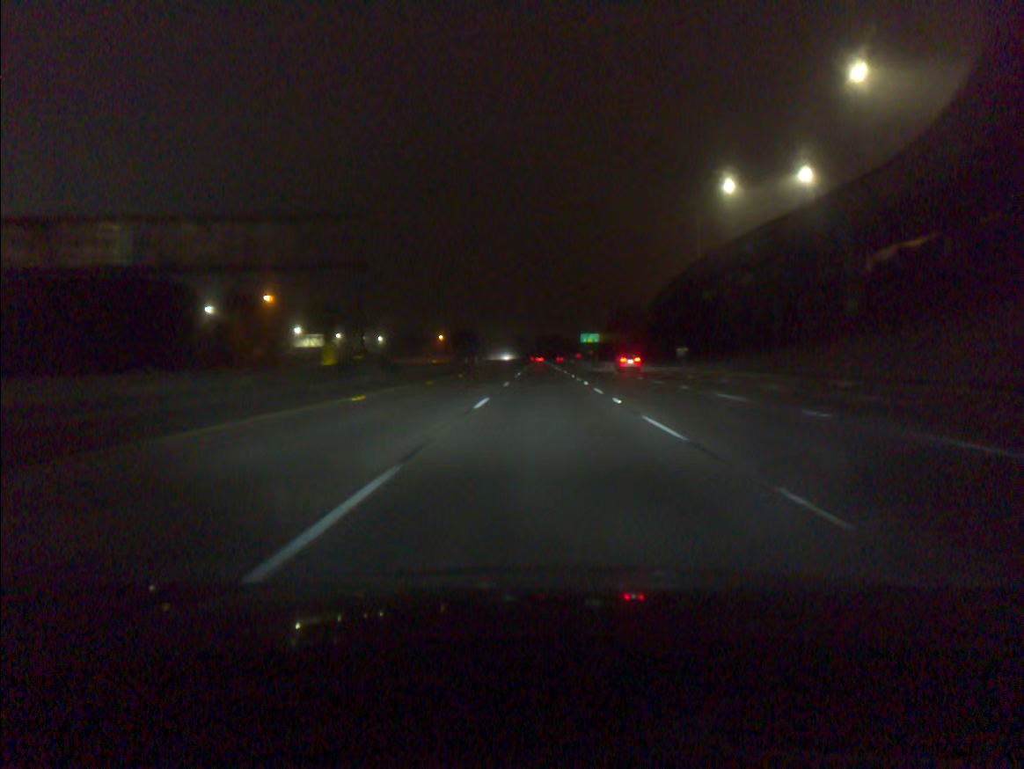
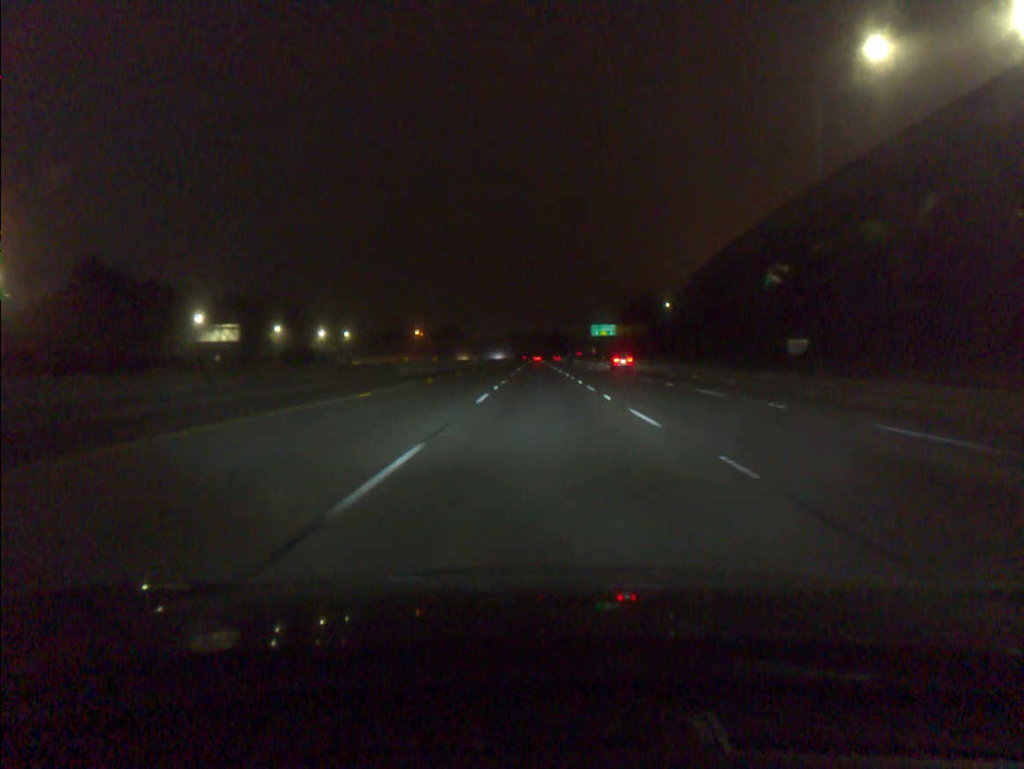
(+0.1, +56.2) m; 0°
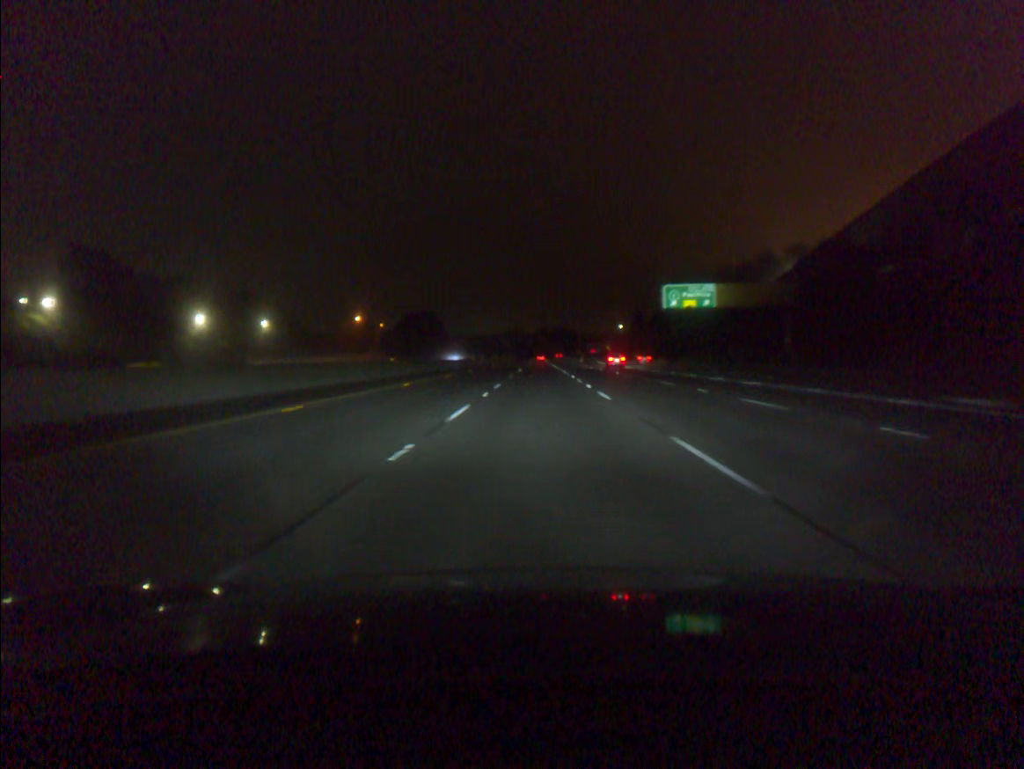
(-0.1, +94.0) m; 0°
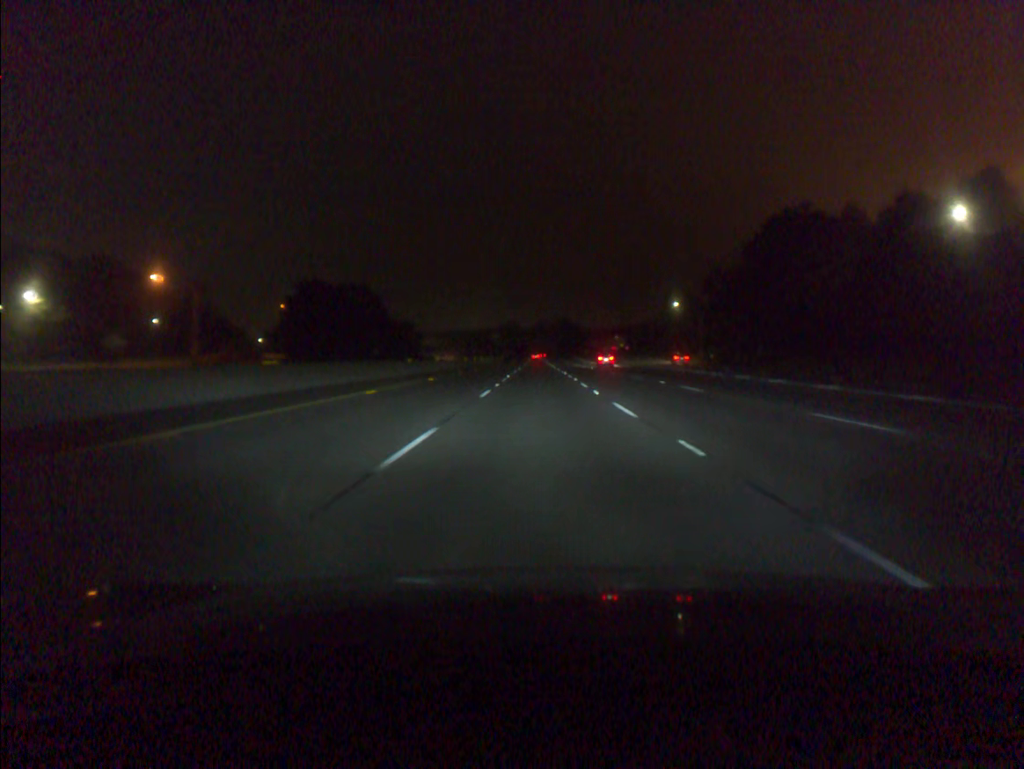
(0.0, +93.8) m; 0°
